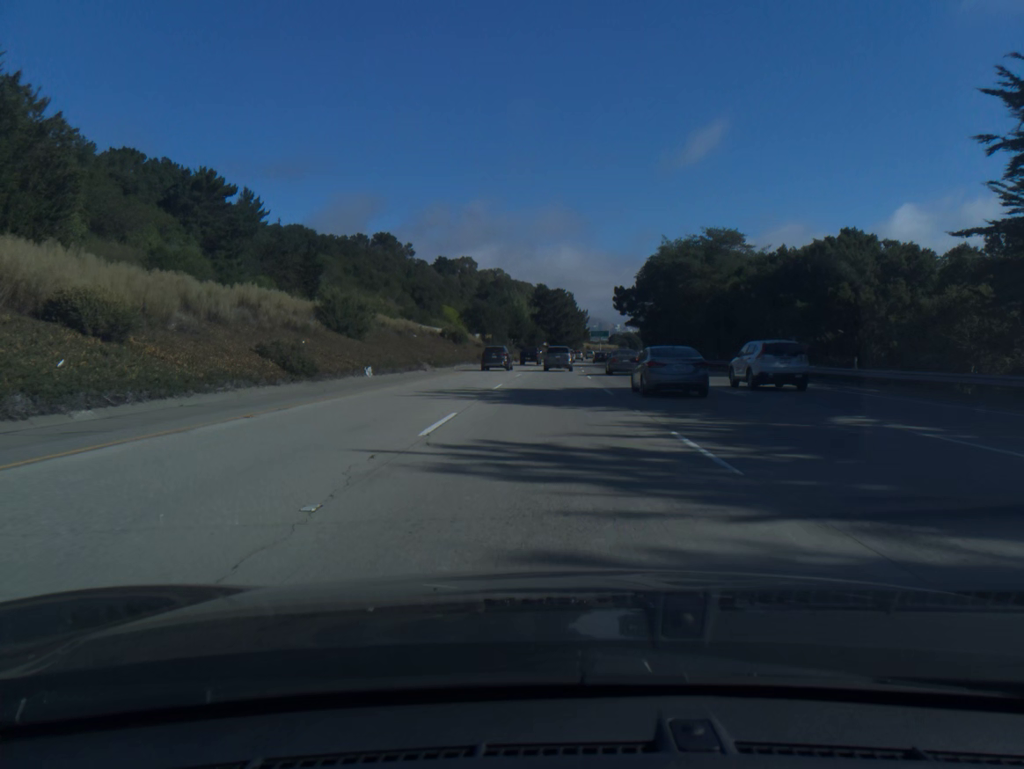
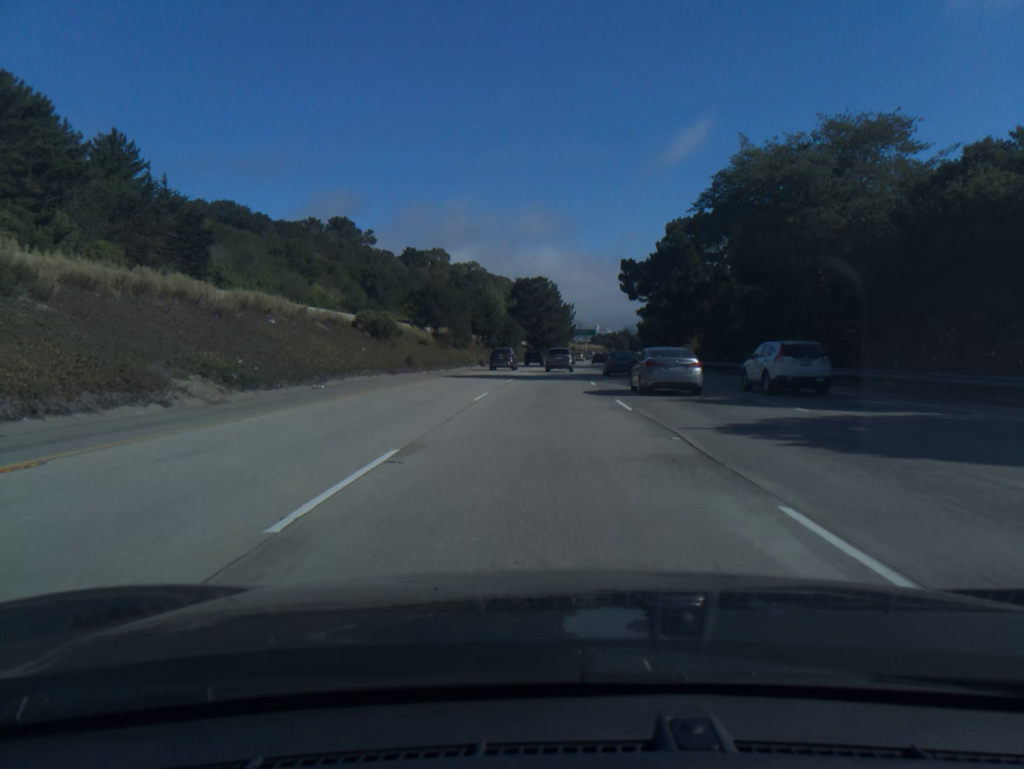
(+0.5, +35.0) m; +1°
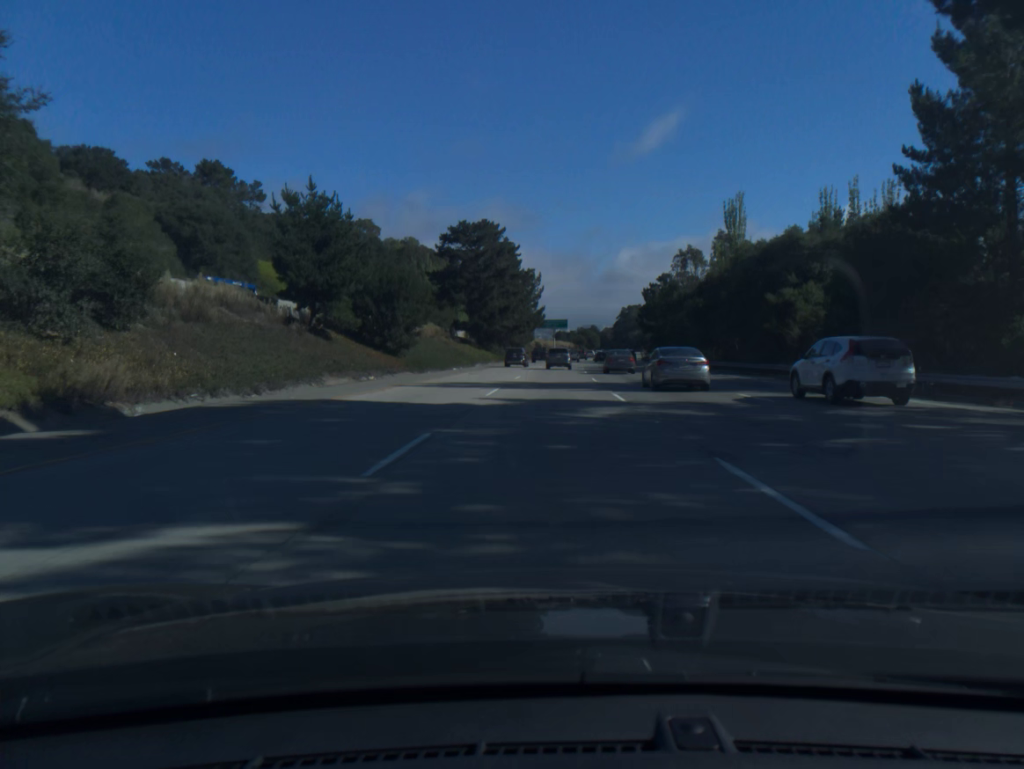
(+1.8, +70.6) m; +3°
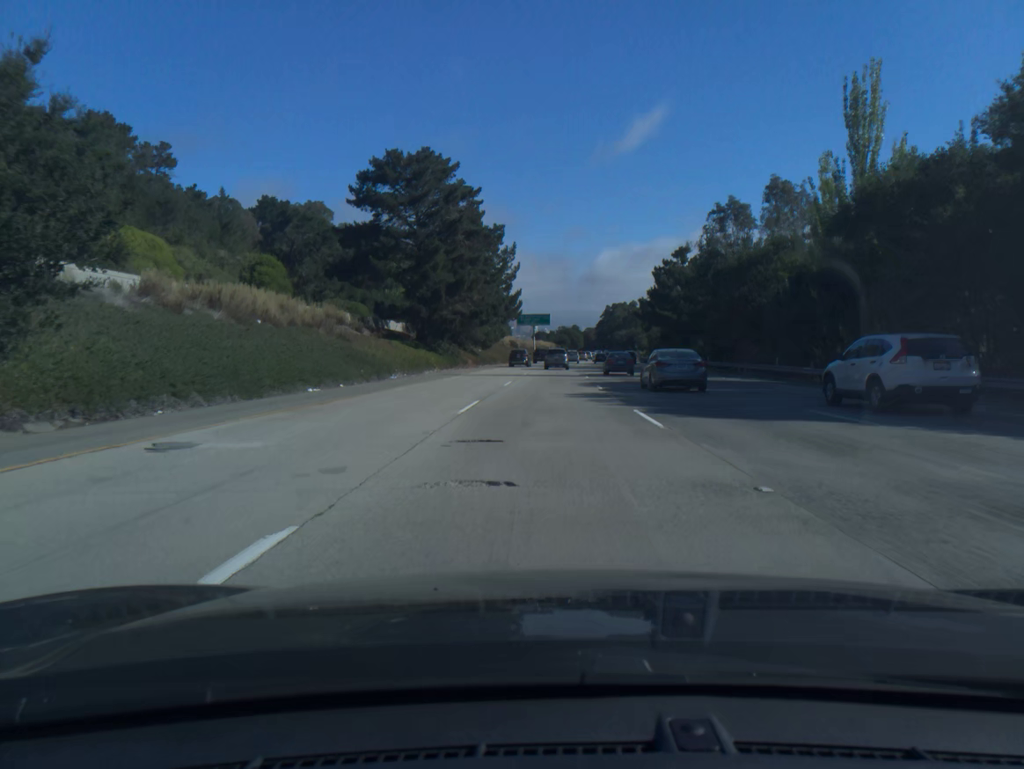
(+0.5, +35.6) m; +2°
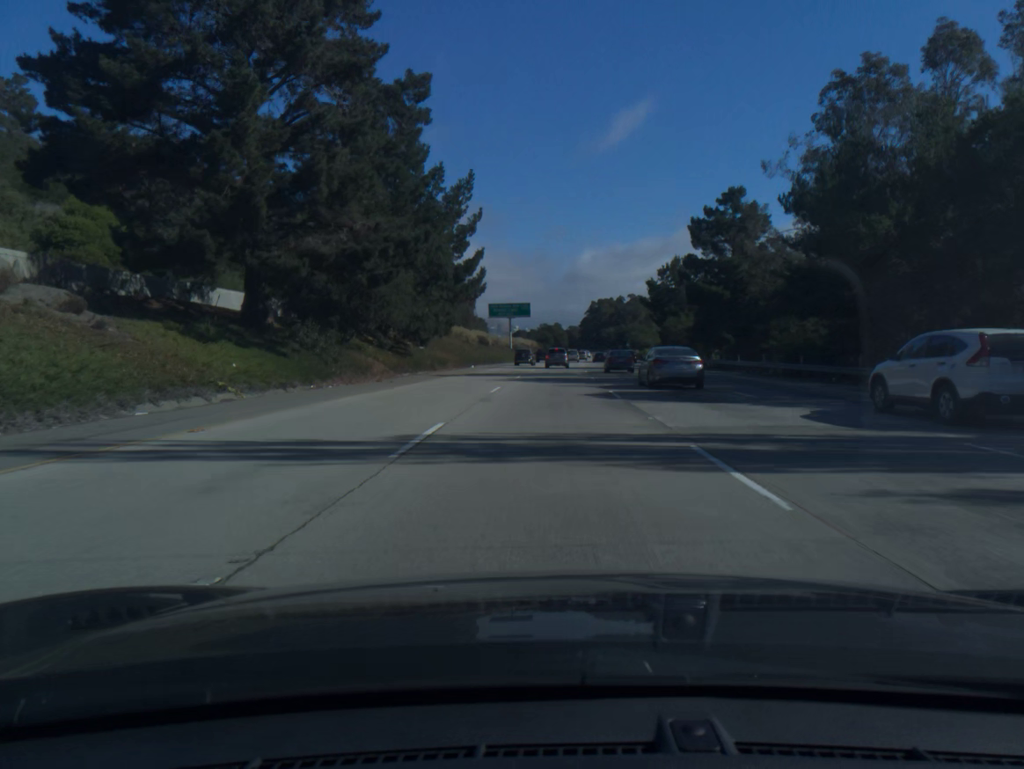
(+0.4, +35.9) m; +1°
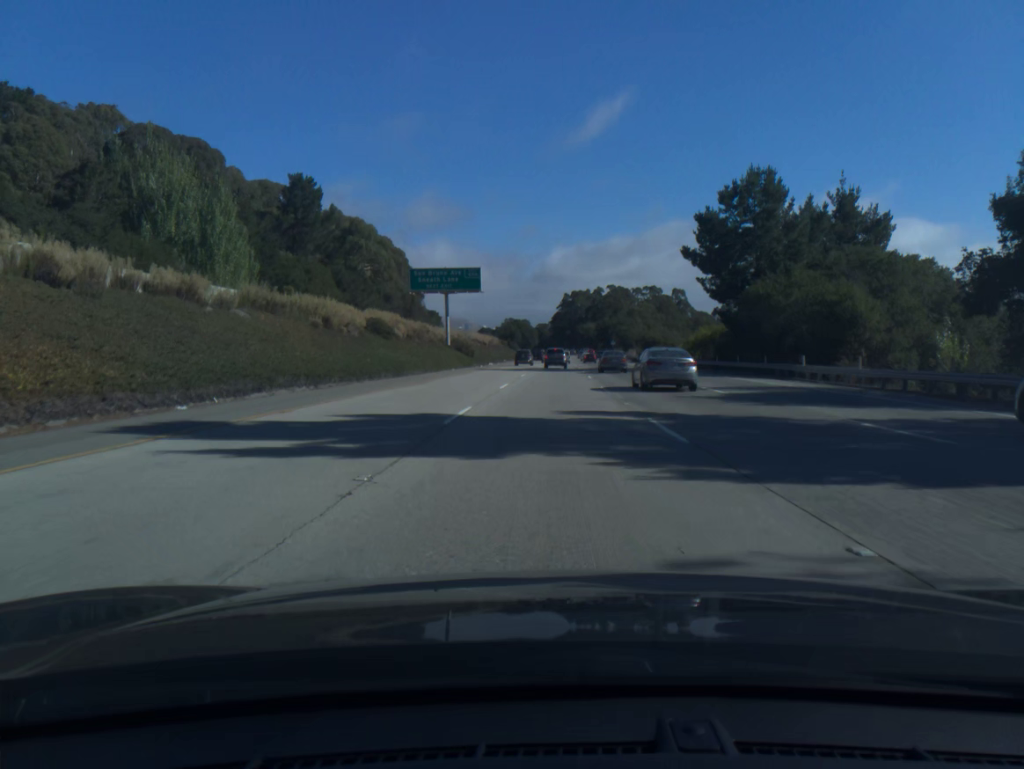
(+1.1, +54.3) m; +2°
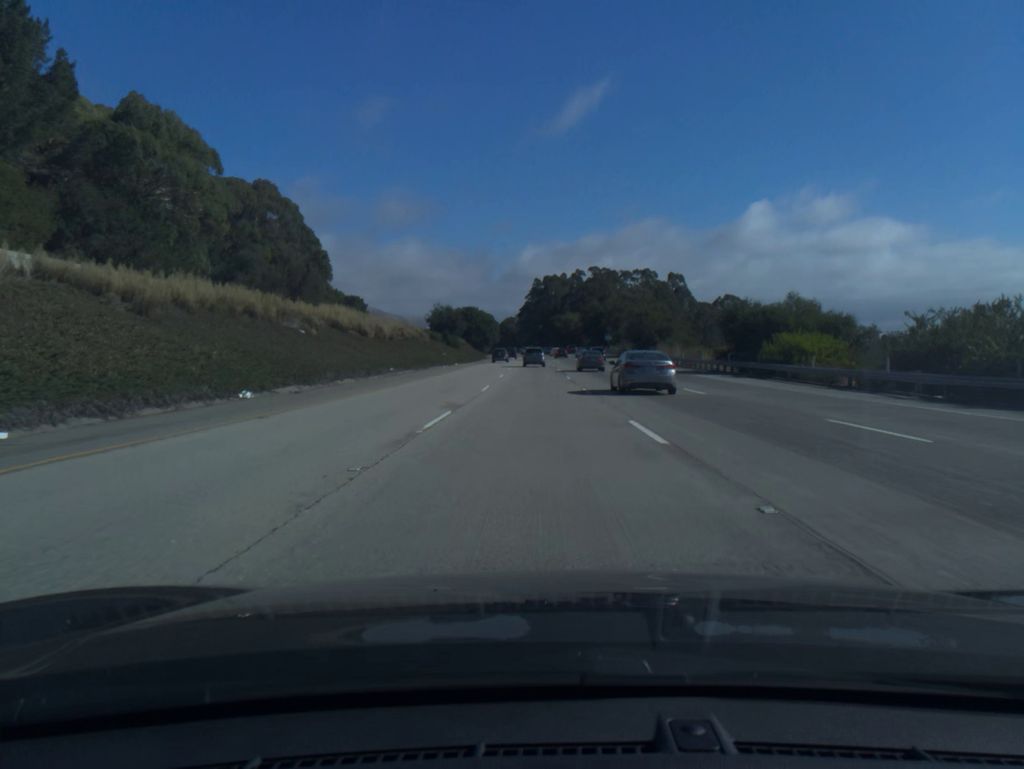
(+1.8, +73.0) m; +2°
